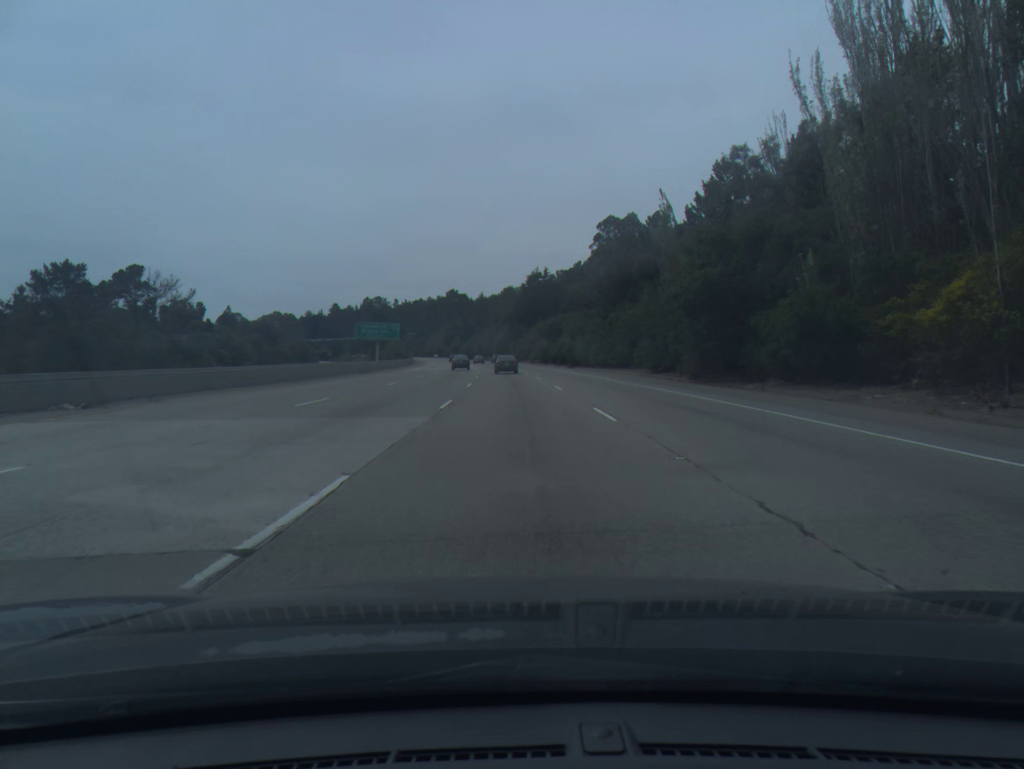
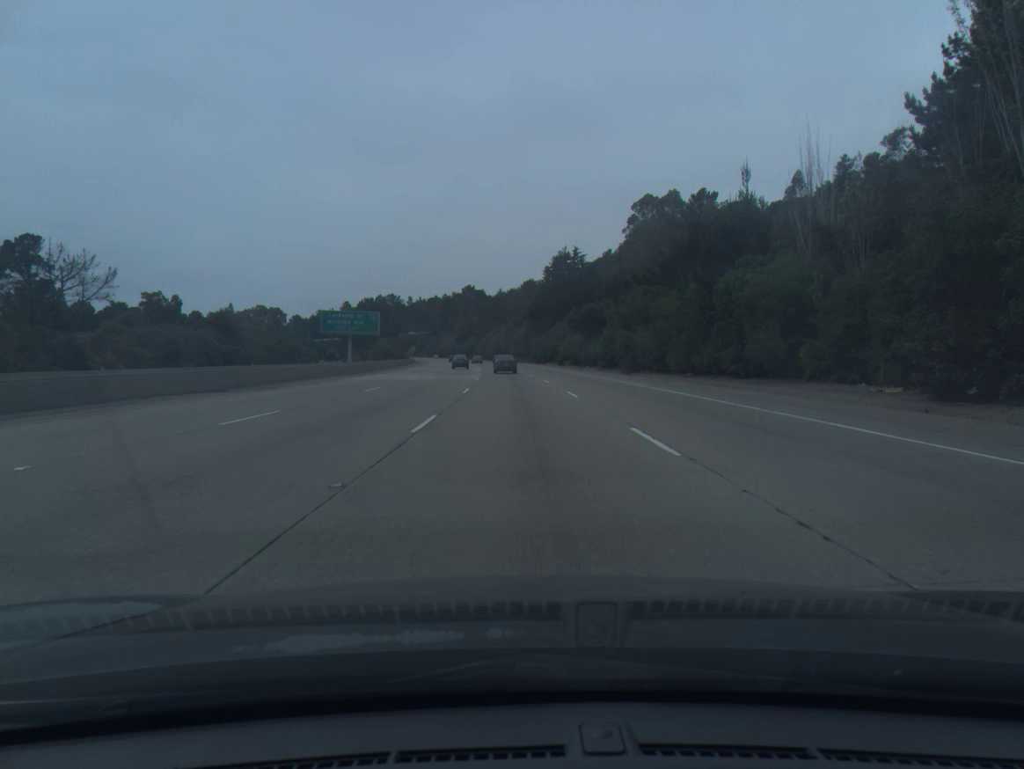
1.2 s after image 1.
(-0.4, +35.1) m; -1°
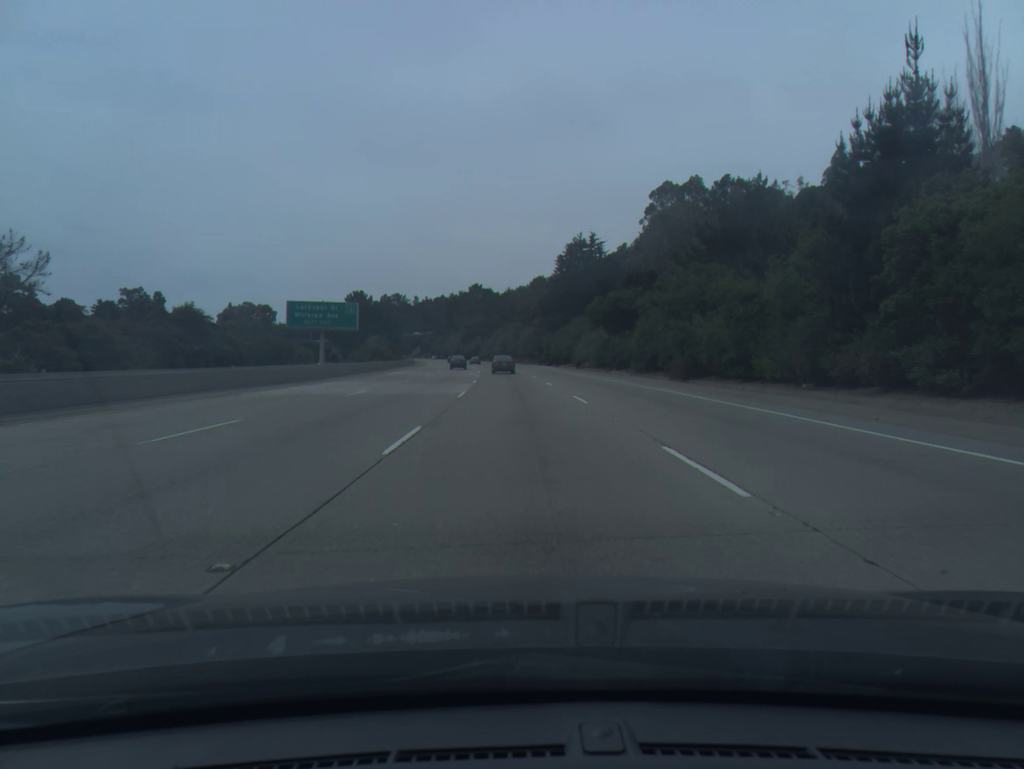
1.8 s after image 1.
(-0.1, +17.5) m; -1°
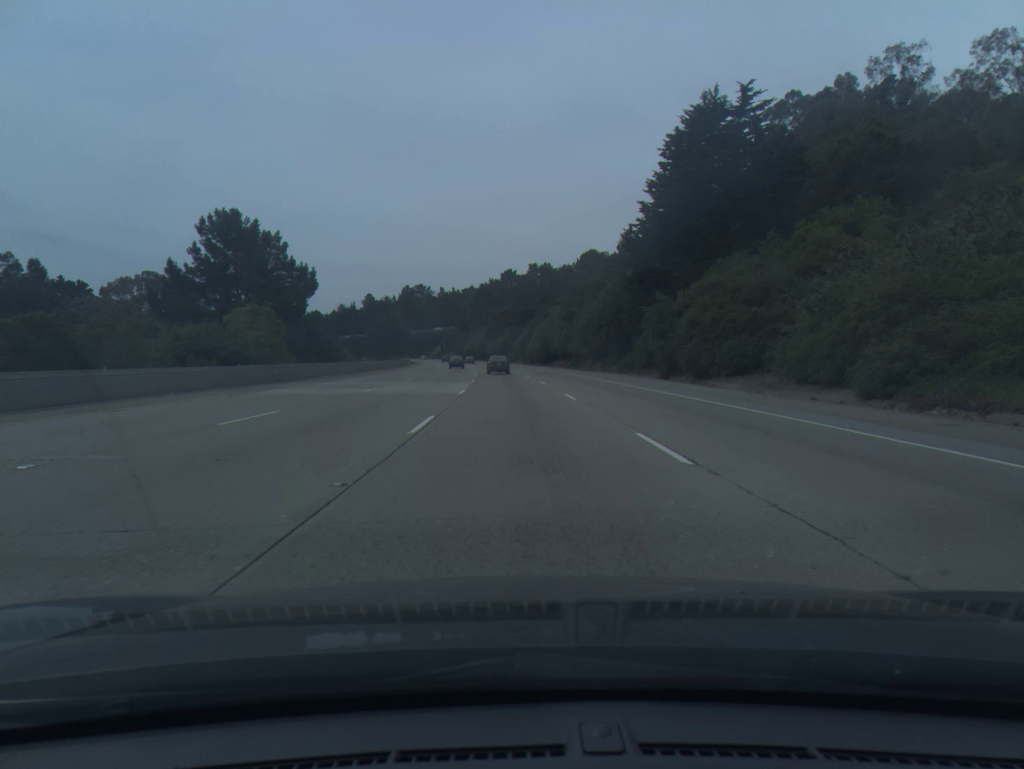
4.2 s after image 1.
(-1.9, +70.1) m; -3°
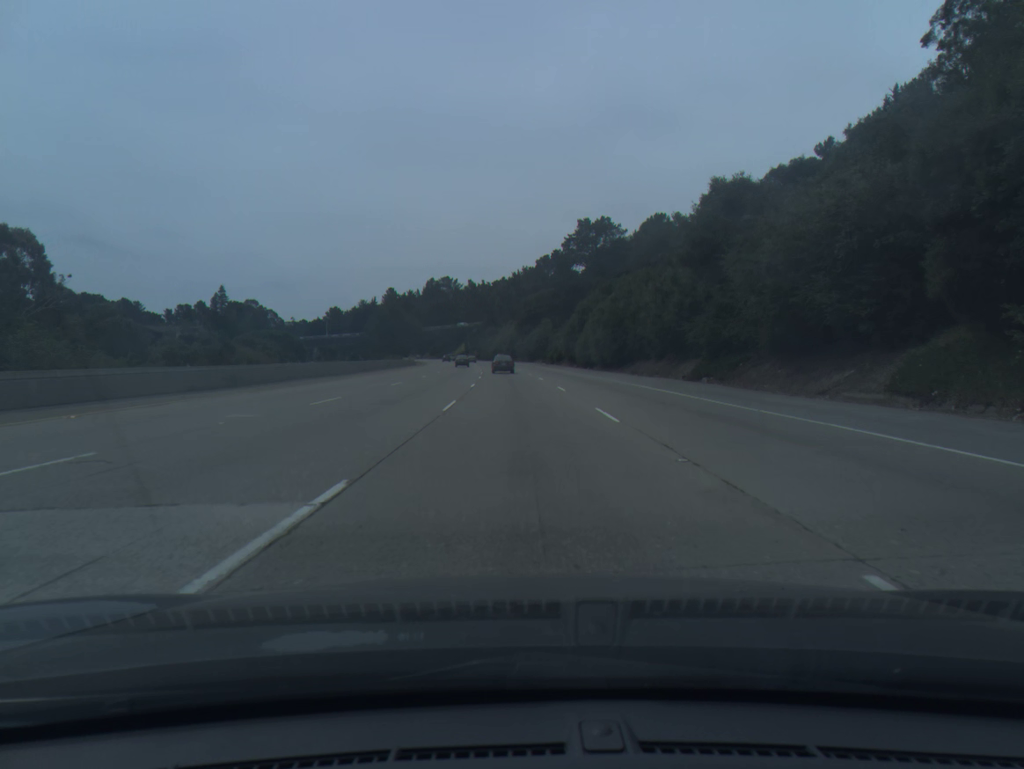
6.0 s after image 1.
(-1.1, +52.7) m; -3°
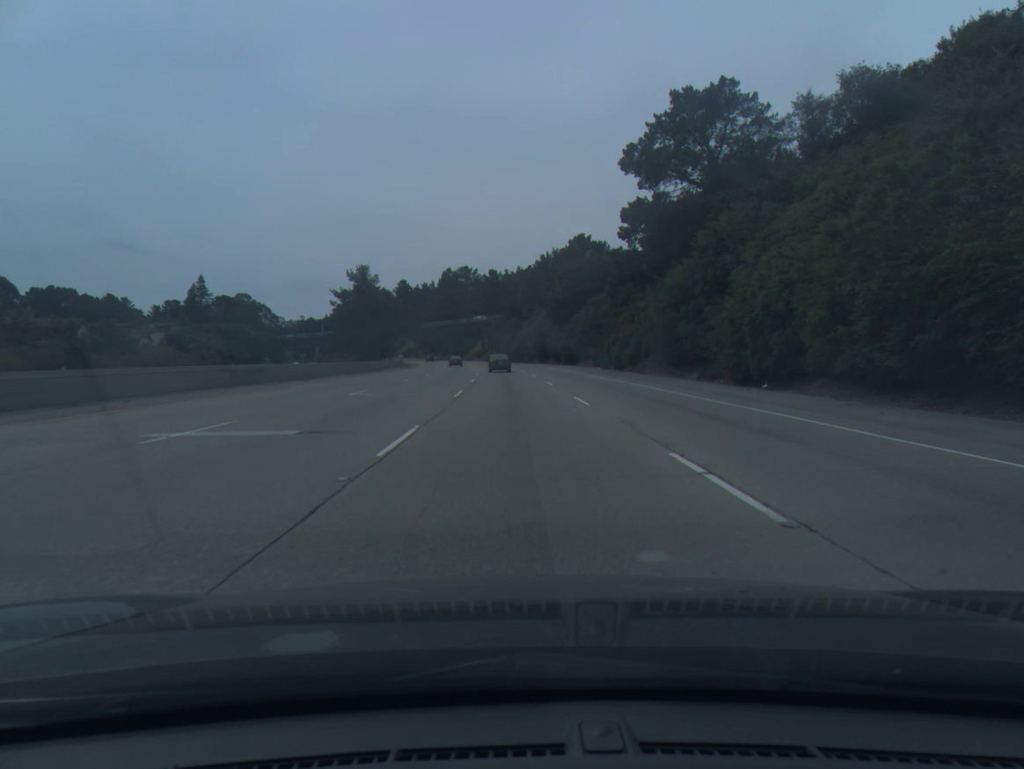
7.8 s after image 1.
(-0.9, +52.8) m; -2°
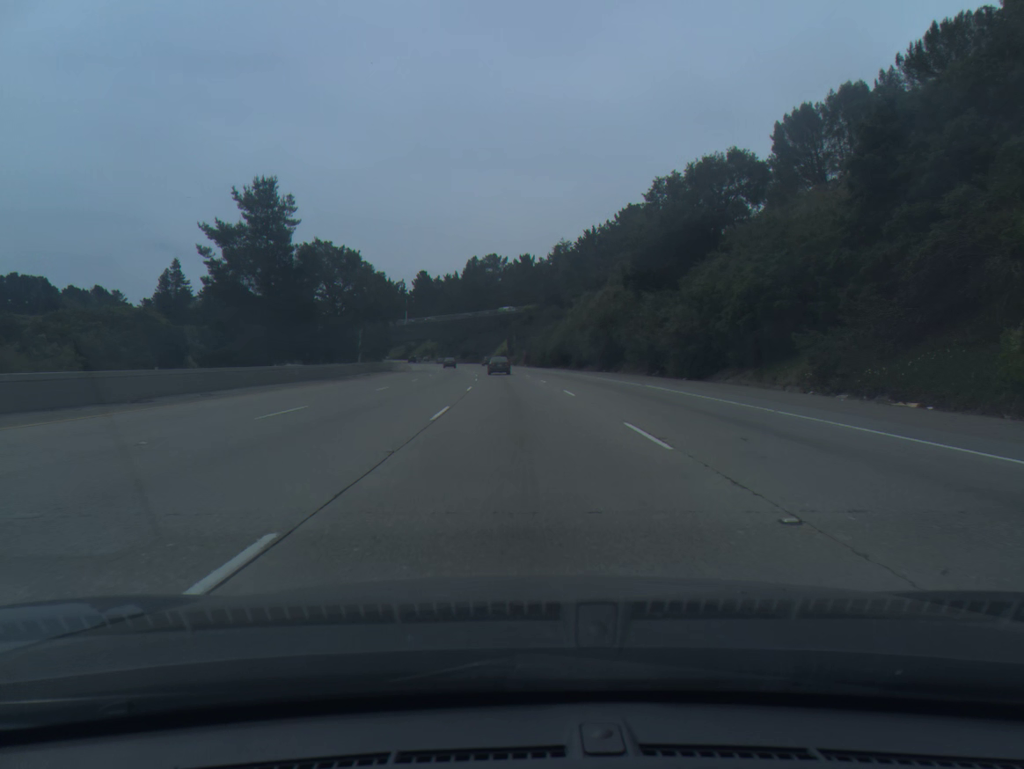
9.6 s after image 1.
(-1.1, +53.0) m; -2°
